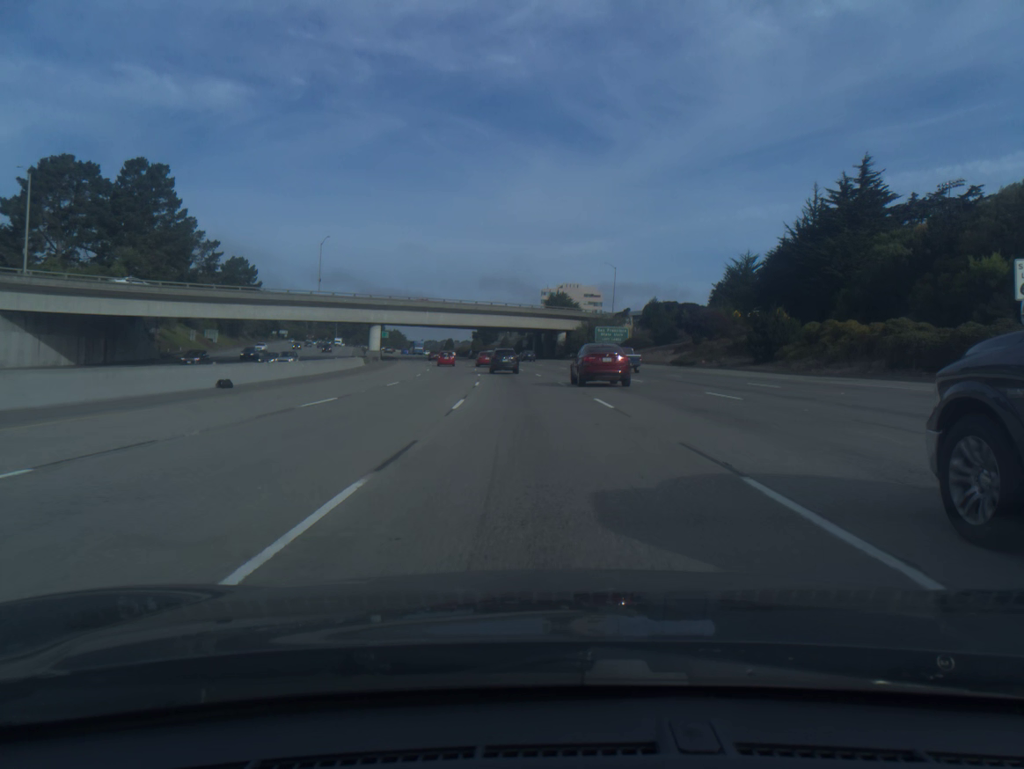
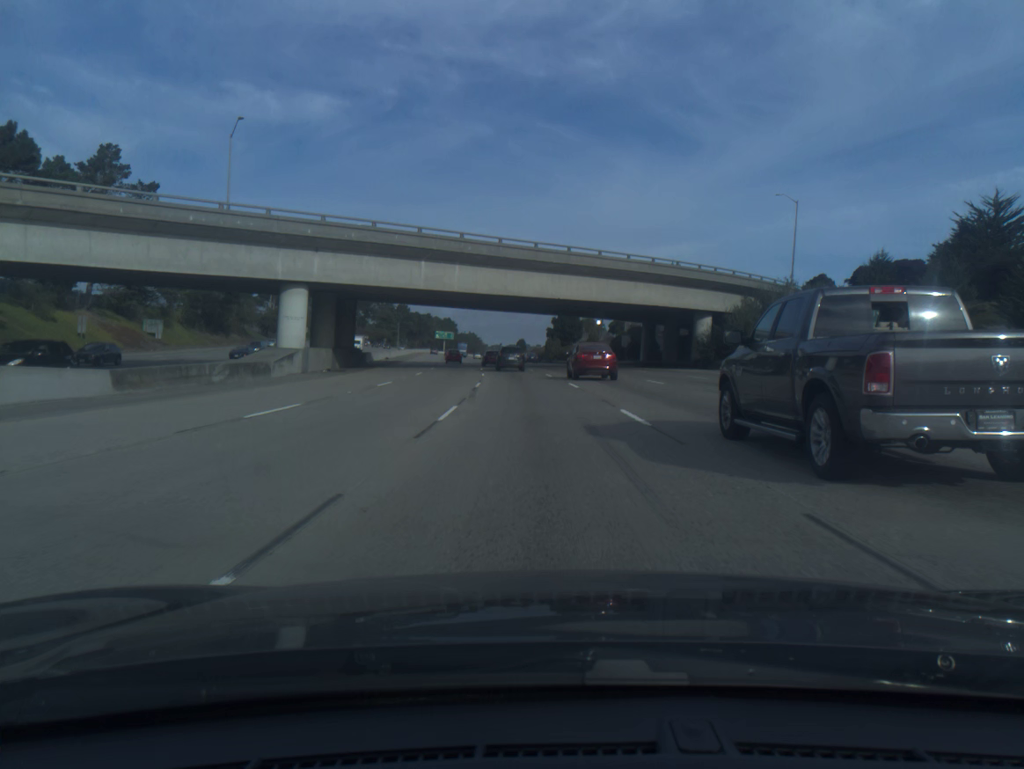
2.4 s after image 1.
(-3.2, +61.3) m; -6°
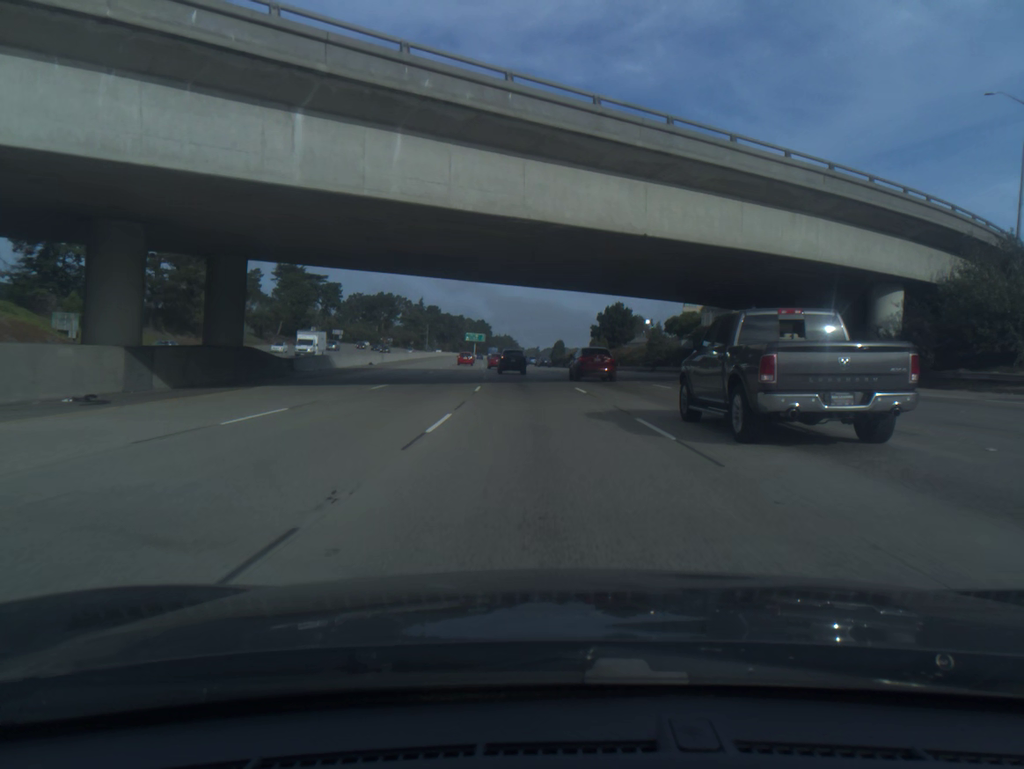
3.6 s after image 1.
(-0.7, +30.3) m; -3°
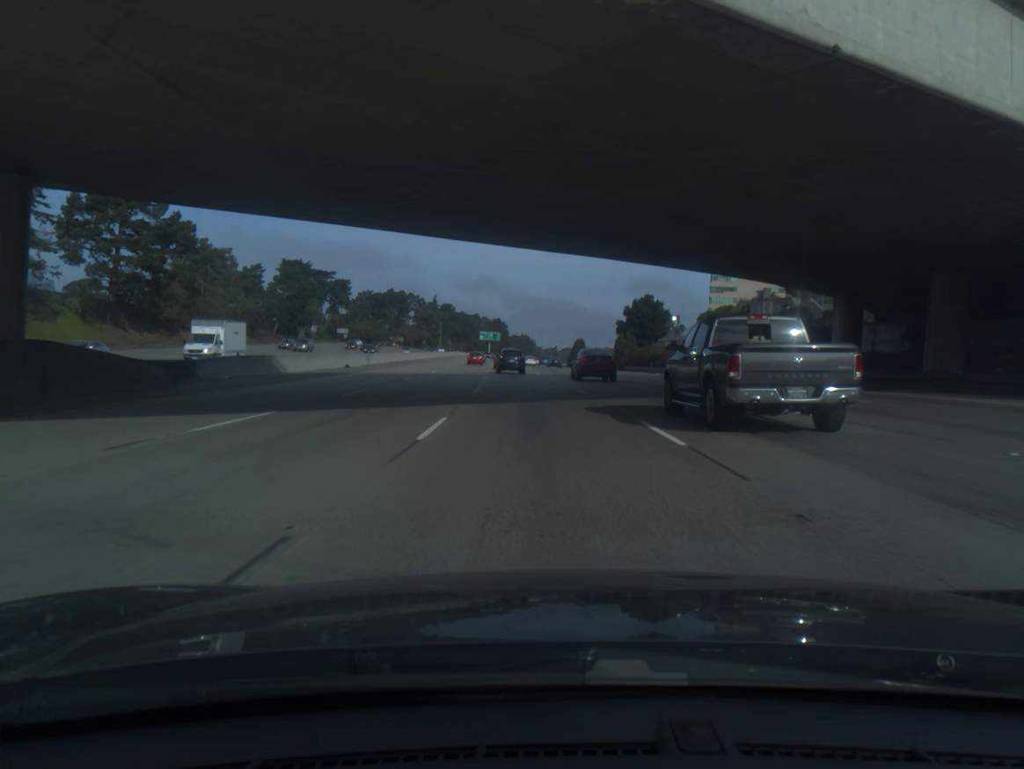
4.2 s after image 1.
(-0.2, +15.1) m; -1°
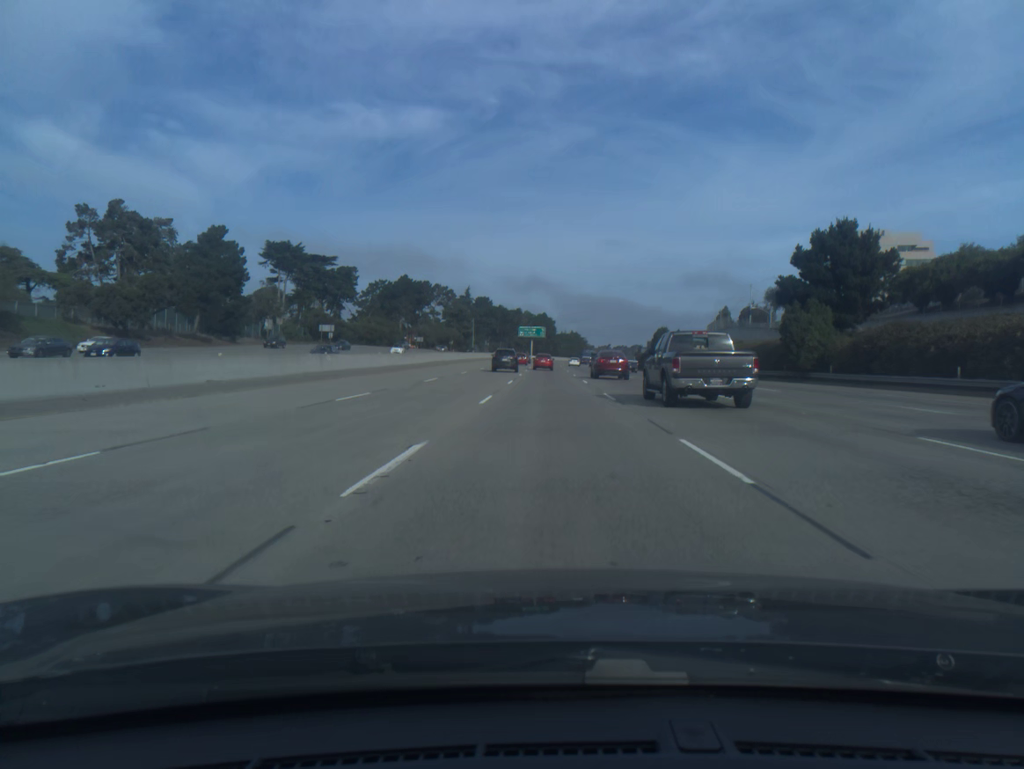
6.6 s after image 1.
(-2.2, +60.4) m; -4°
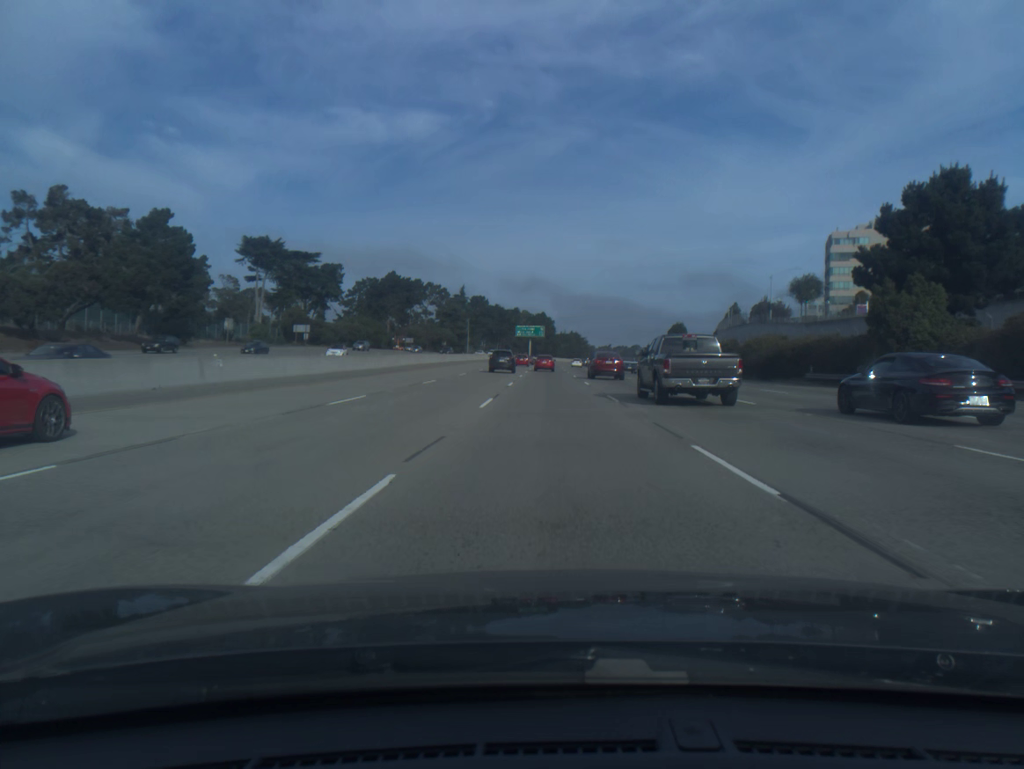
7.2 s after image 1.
(0.0, +15.1) m; 0°
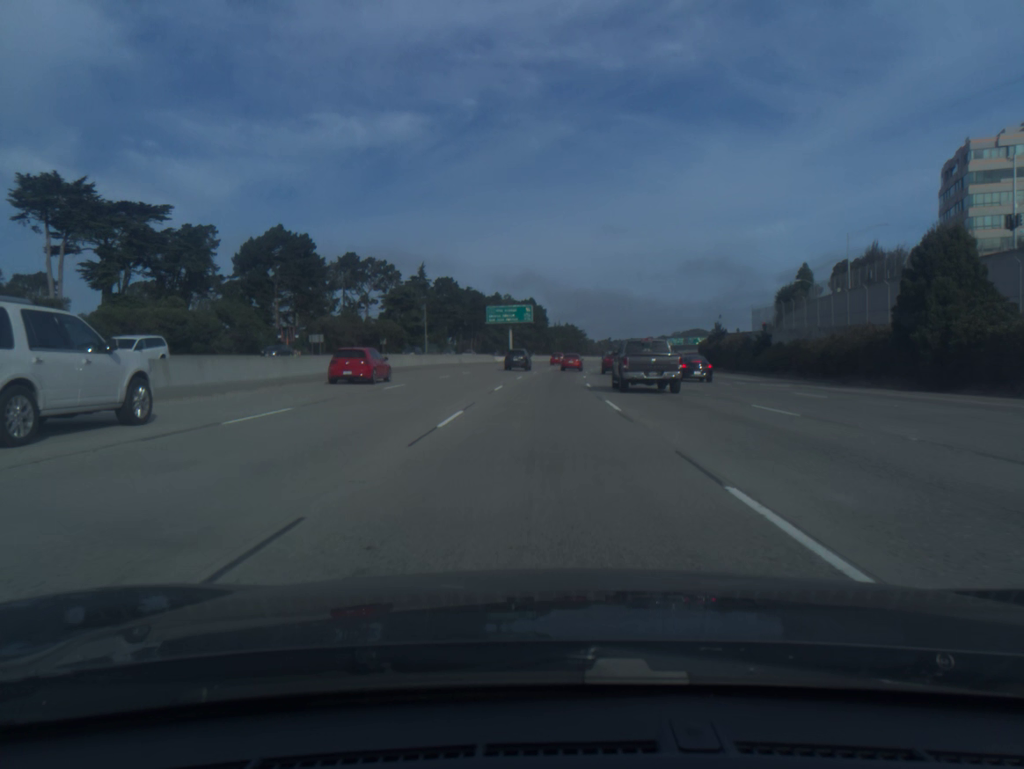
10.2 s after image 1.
(+0.7, +76.5) m; +1°
